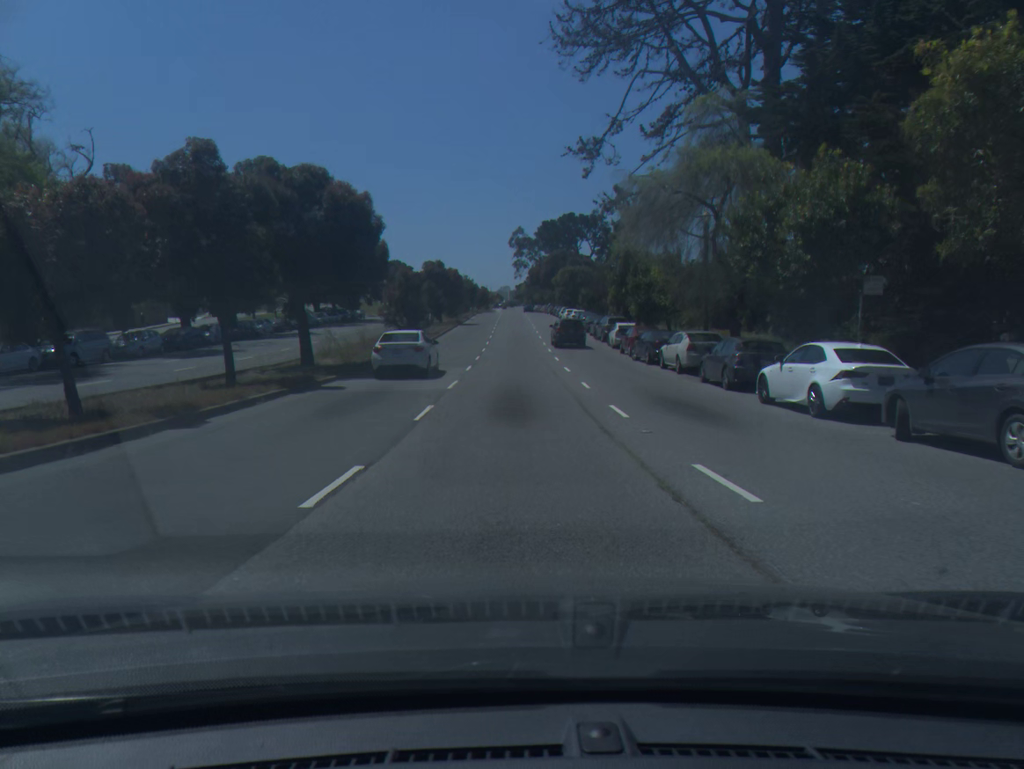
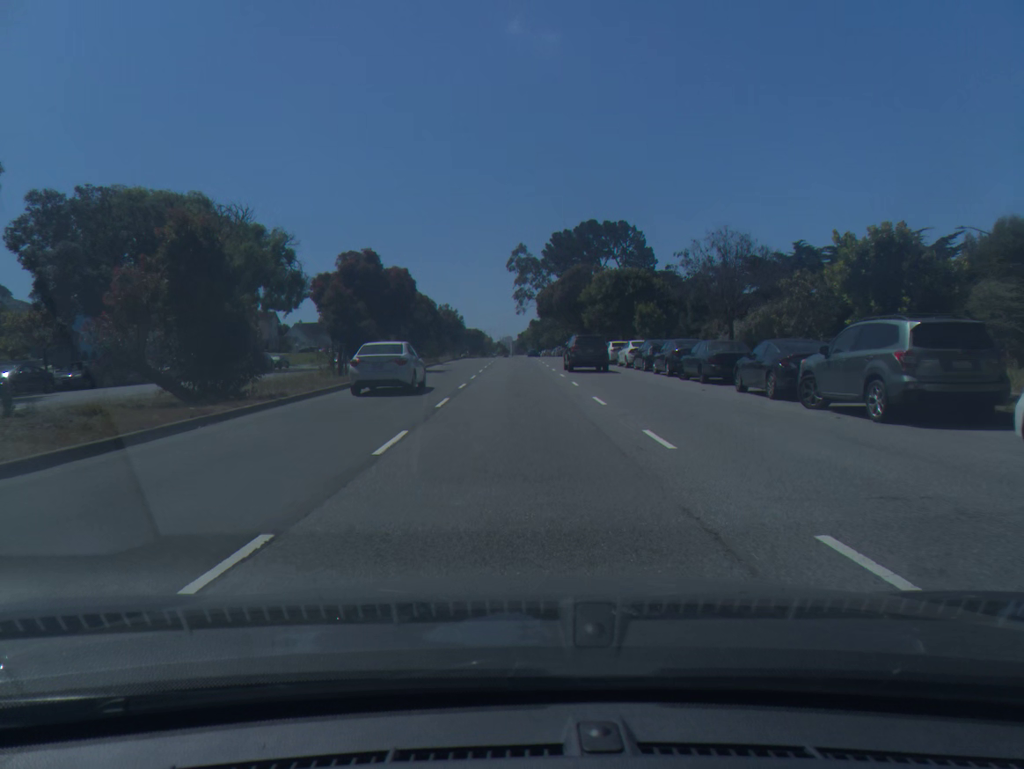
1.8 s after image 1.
(-0.1, +40.0) m; 0°
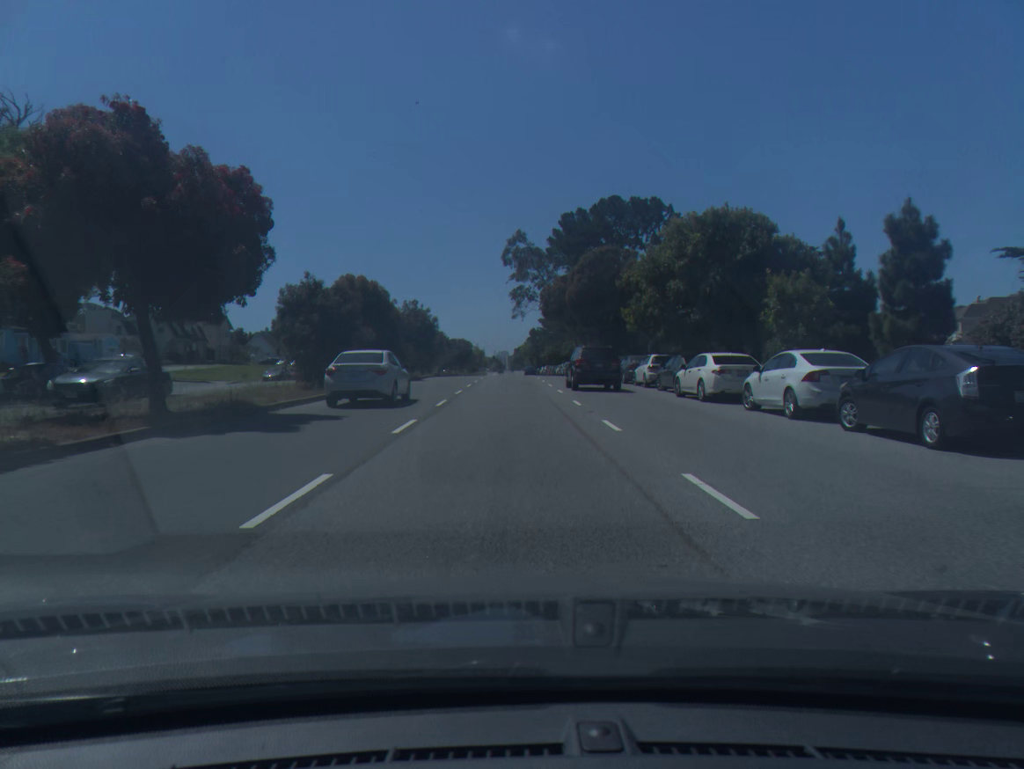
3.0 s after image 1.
(0.0, +25.7) m; 0°
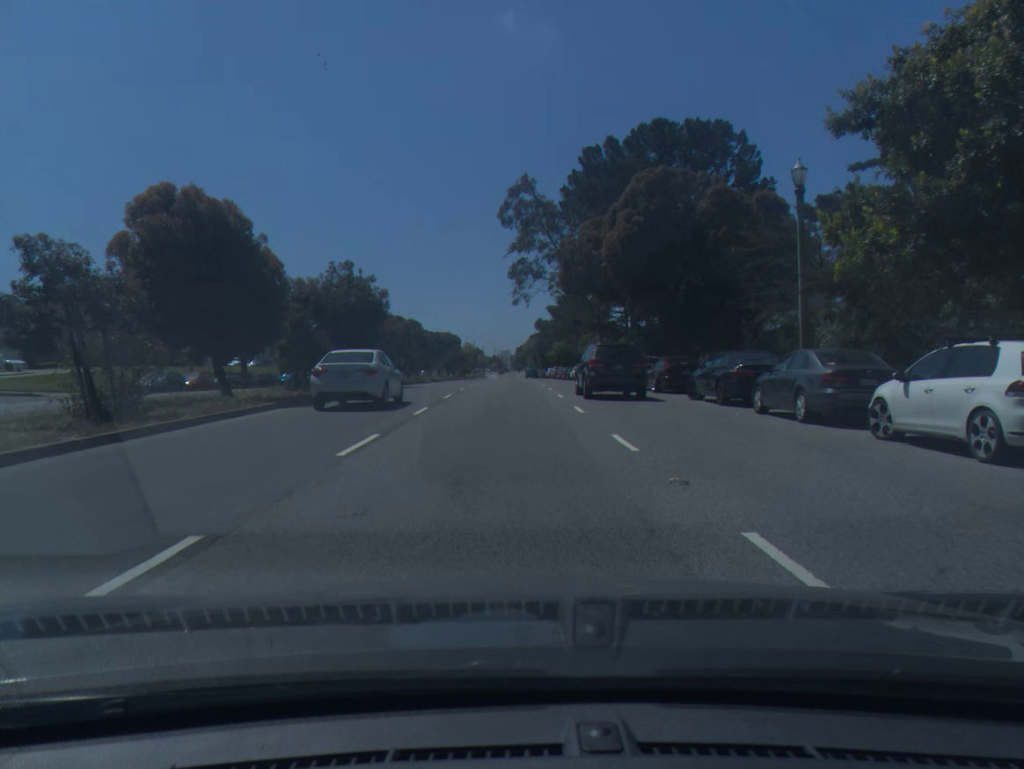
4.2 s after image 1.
(0.0, +24.7) m; 0°
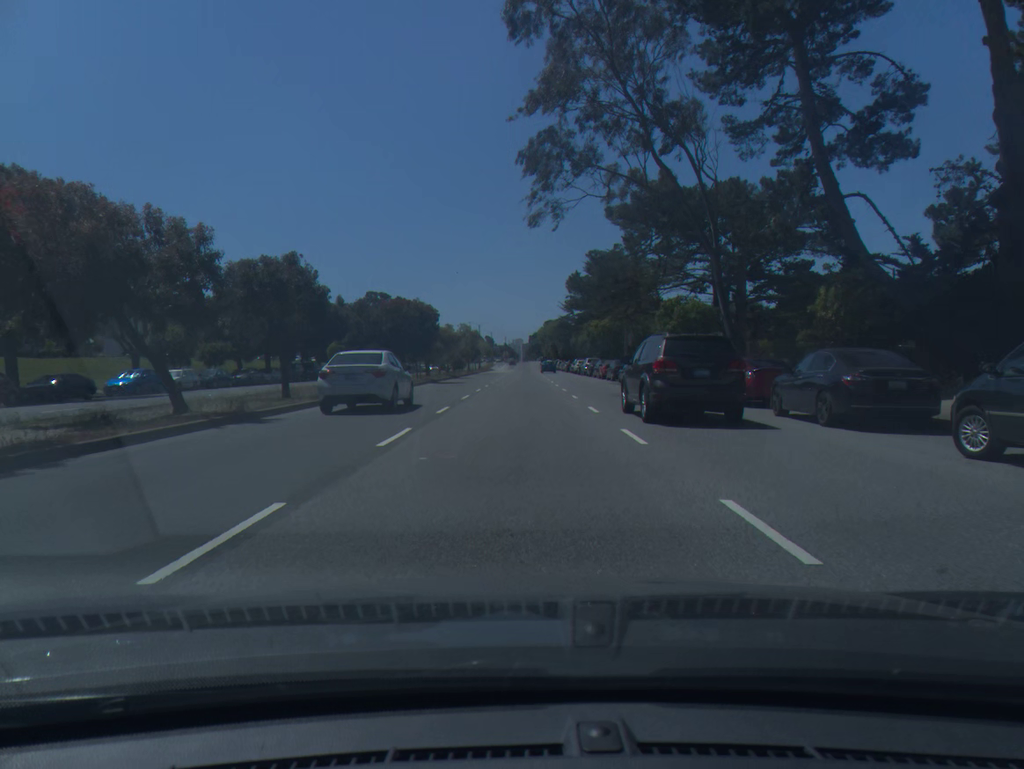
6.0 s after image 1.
(-0.3, +34.9) m; -1°
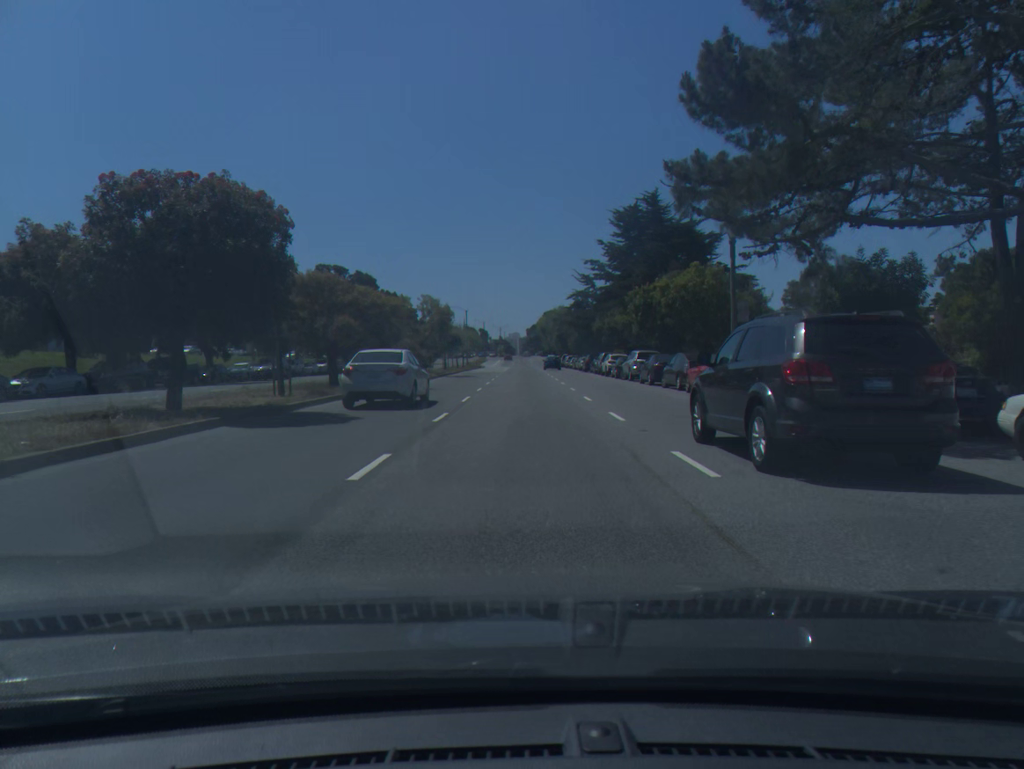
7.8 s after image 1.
(-0.1, +32.1) m; 0°
